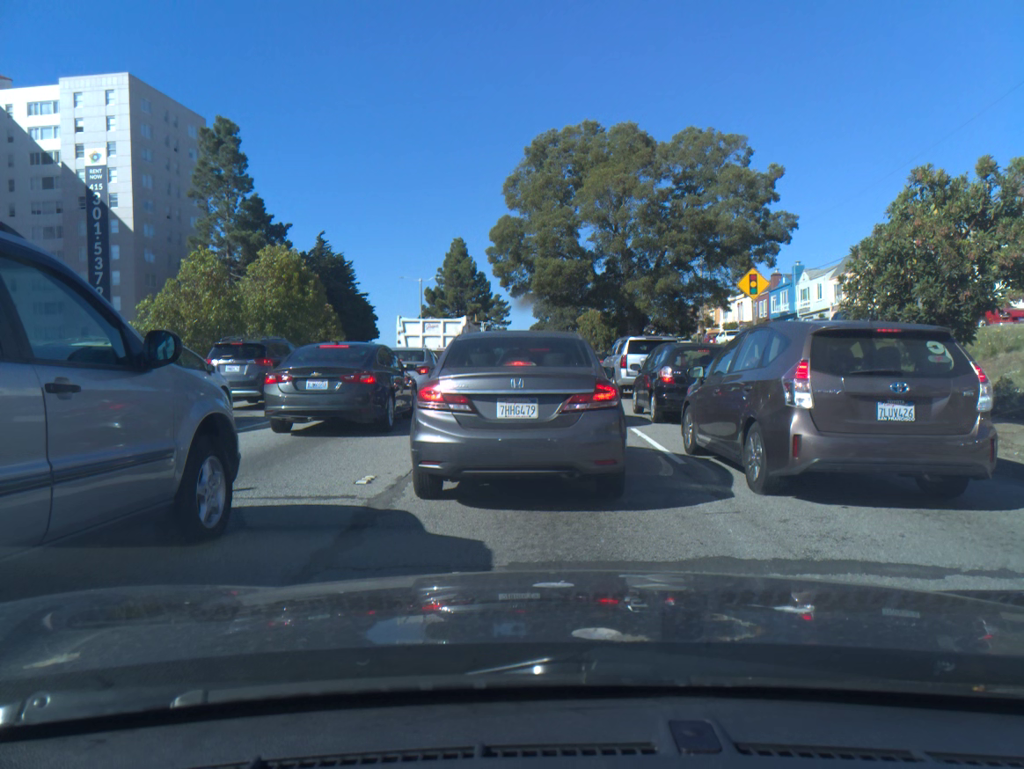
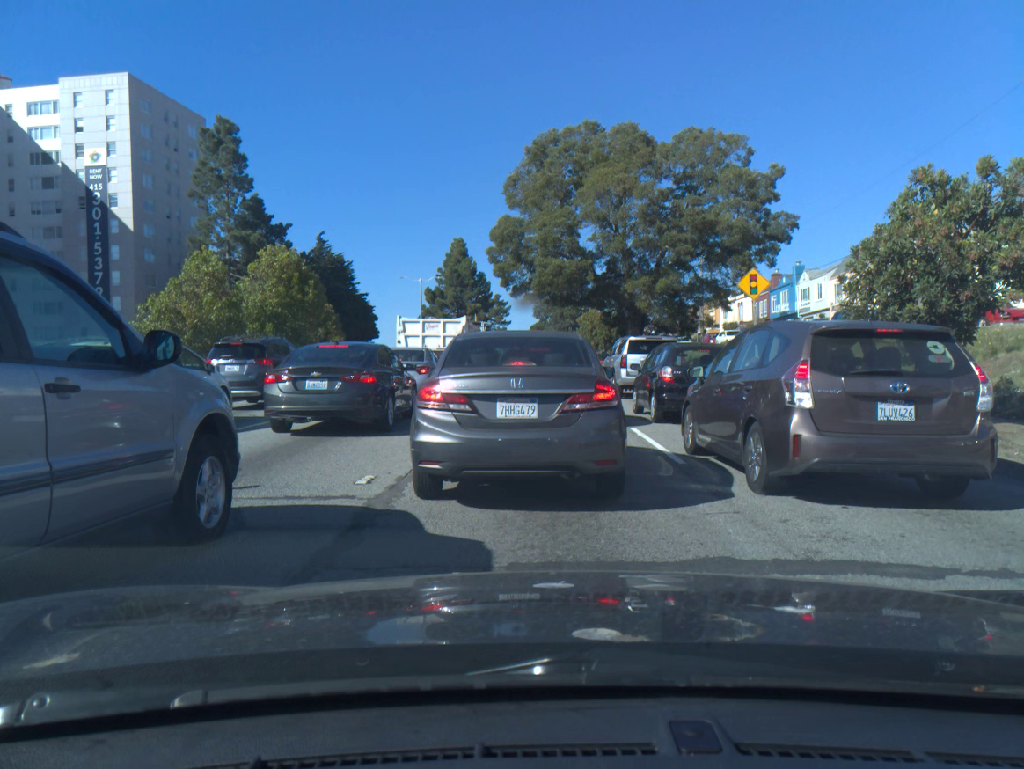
(0.0, 0.0) m; 0°
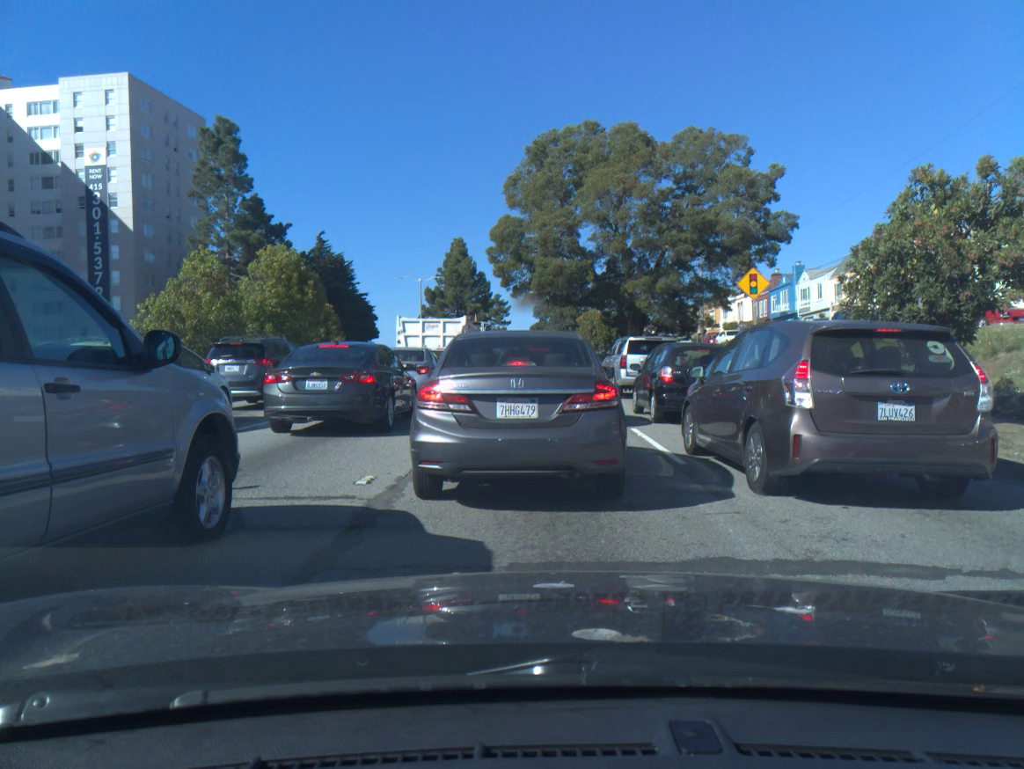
(0.0, 0.0) m; 0°
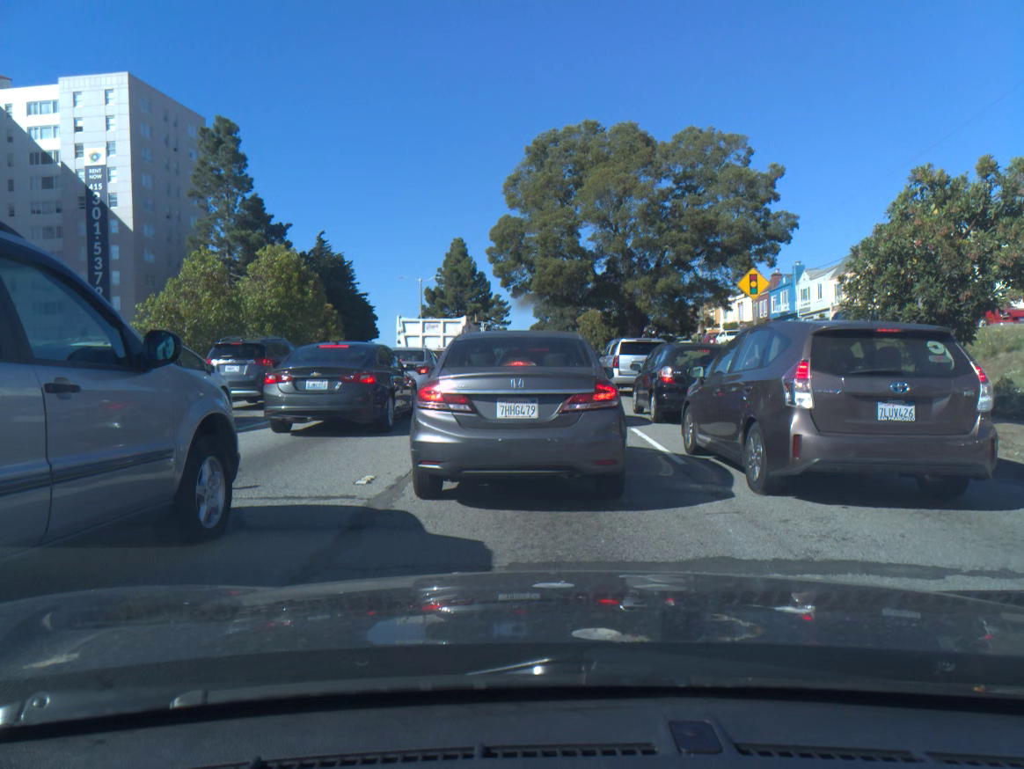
(0.0, 0.0) m; 0°
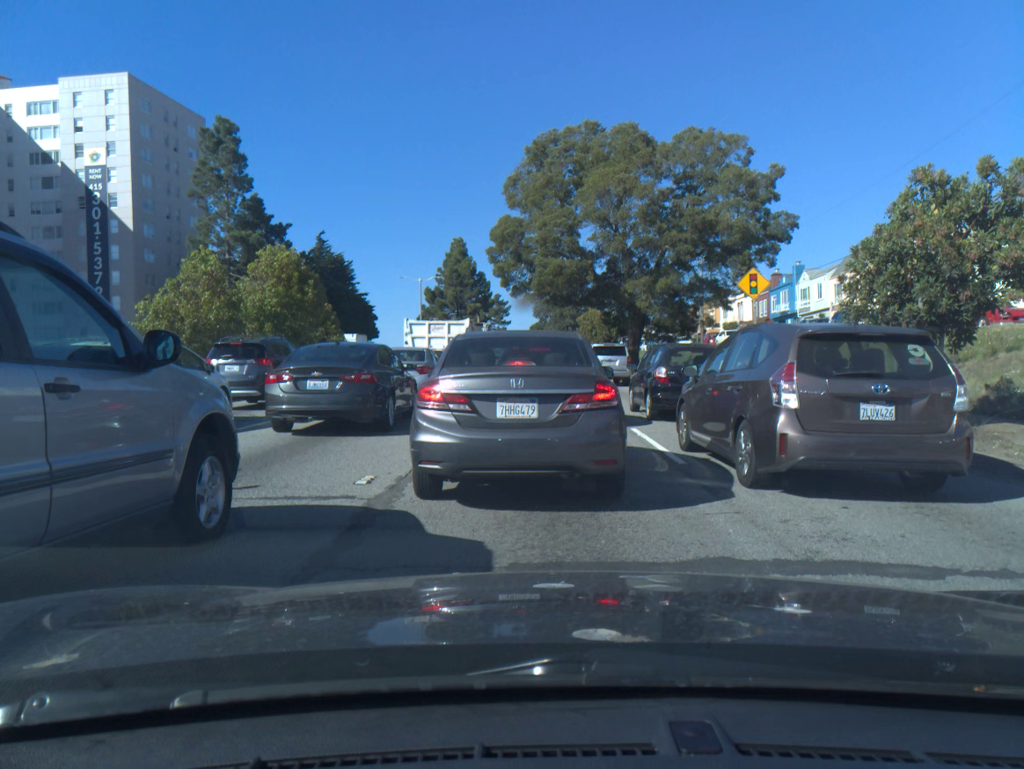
(0.0, 0.0) m; 0°
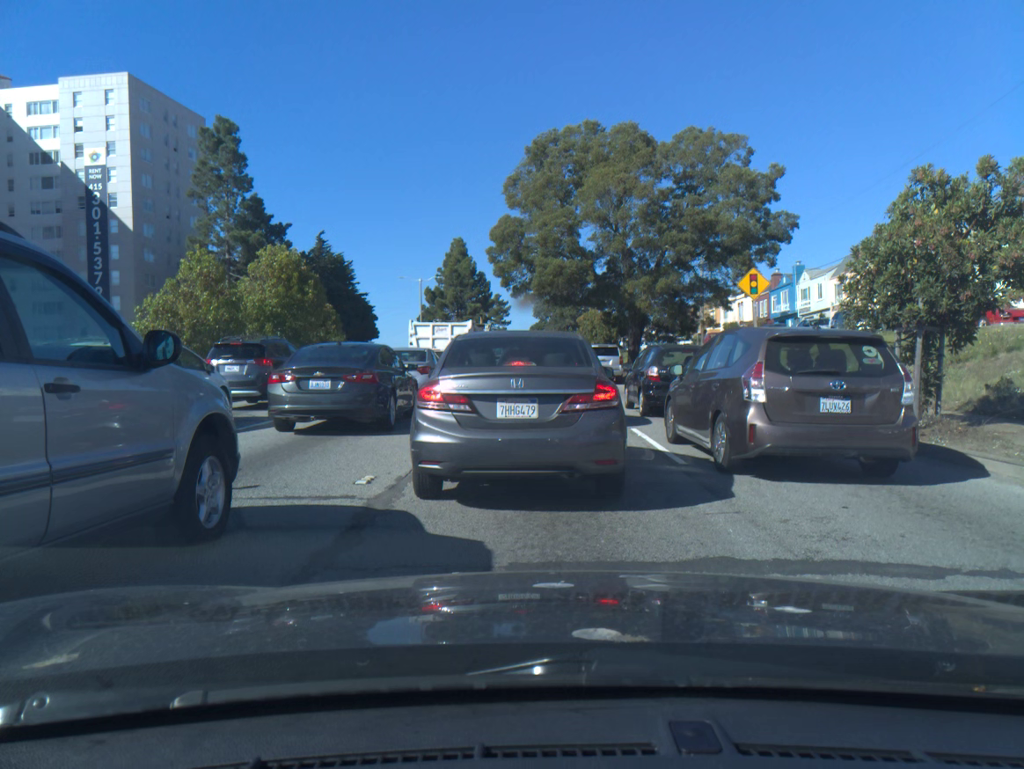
(0.0, 0.0) m; 0°
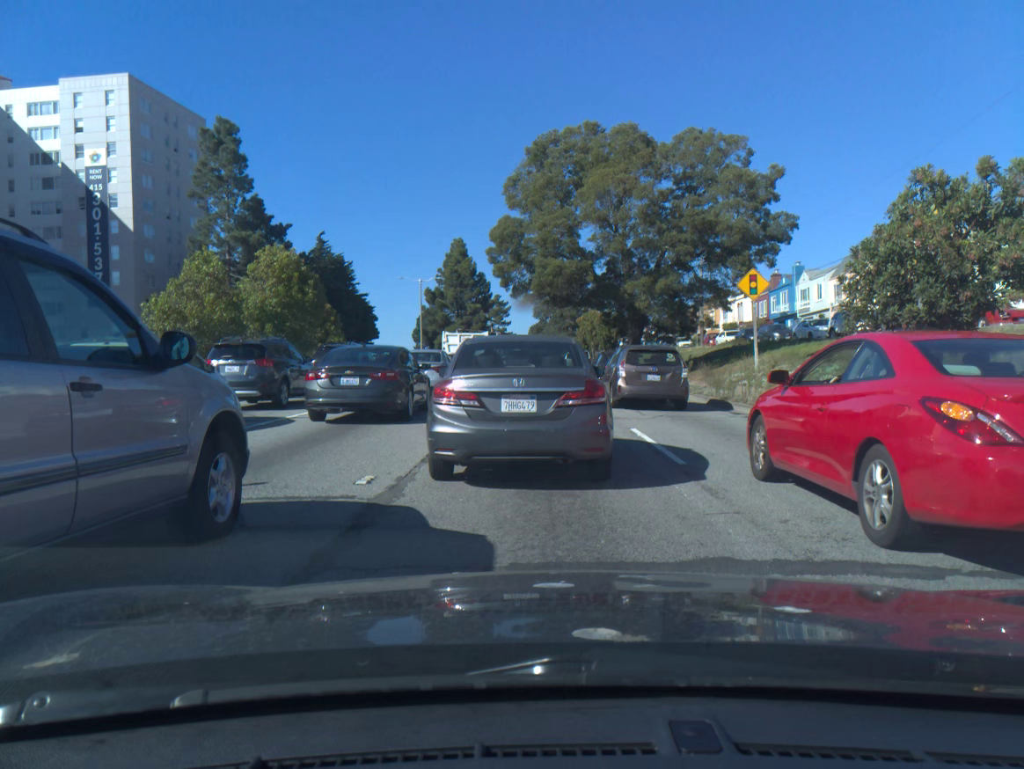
(0.0, 0.0) m; 0°
